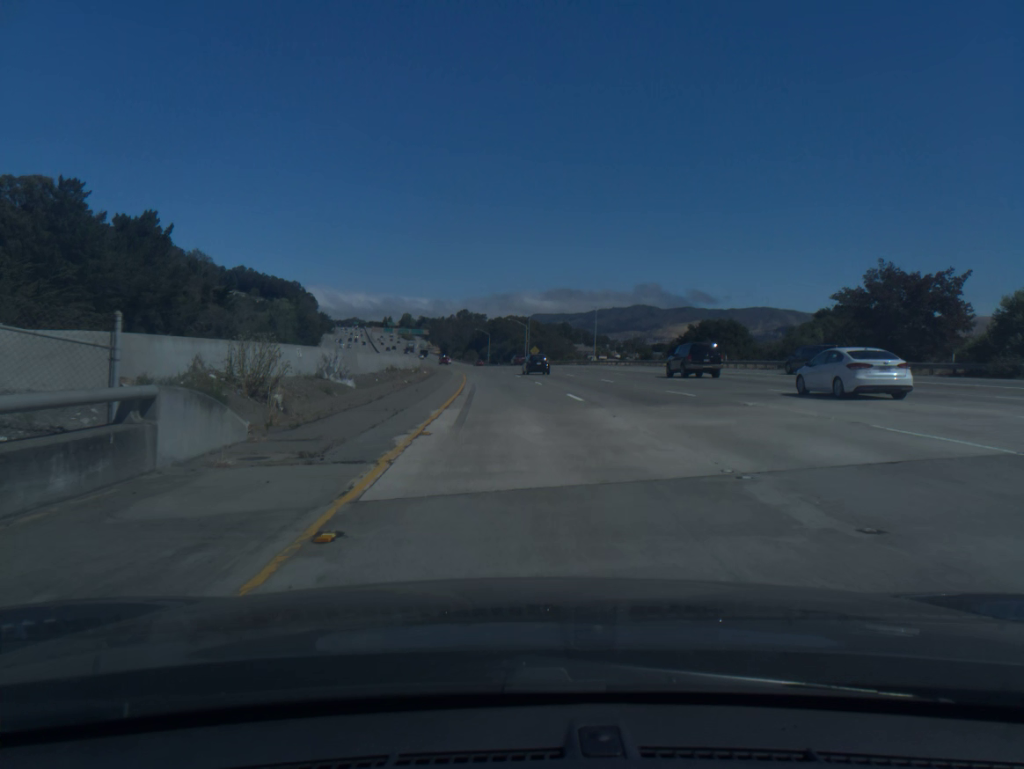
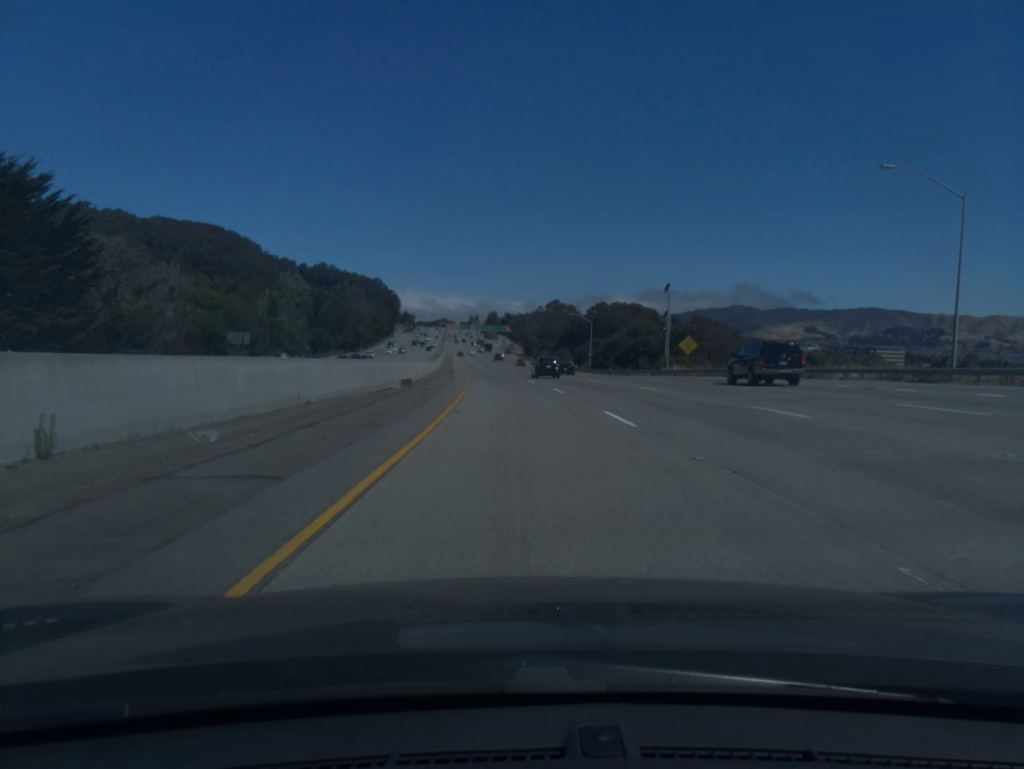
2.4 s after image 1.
(-4.8, +80.7) m; -7°
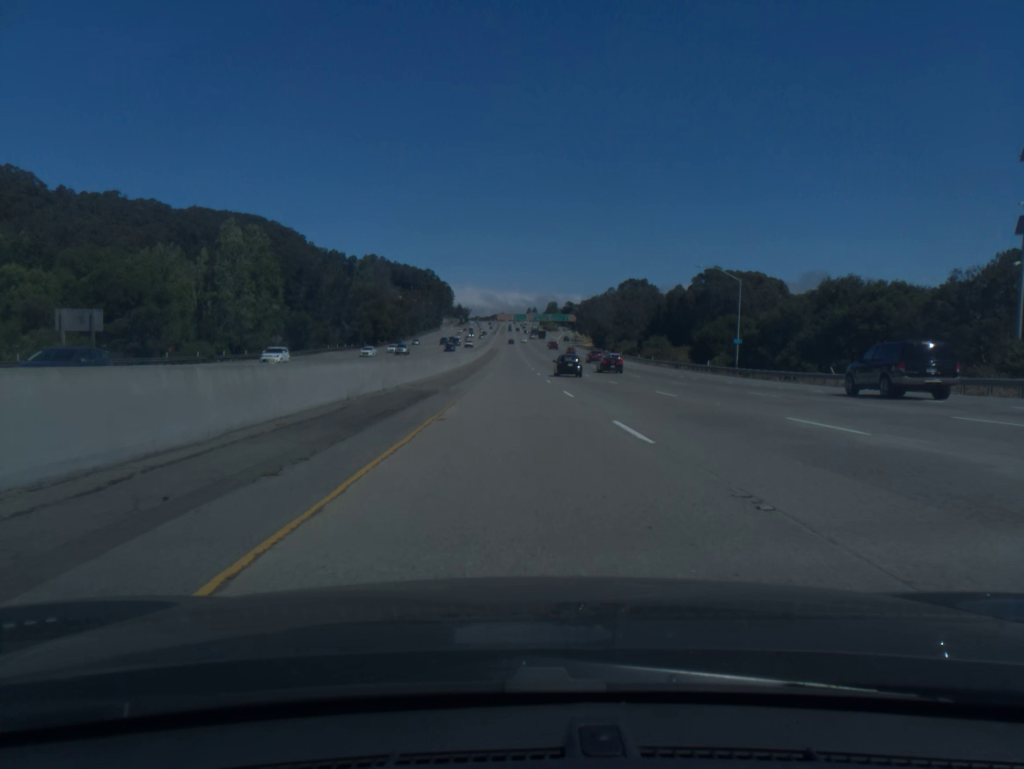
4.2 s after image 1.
(-2.4, +60.7) m; -4°
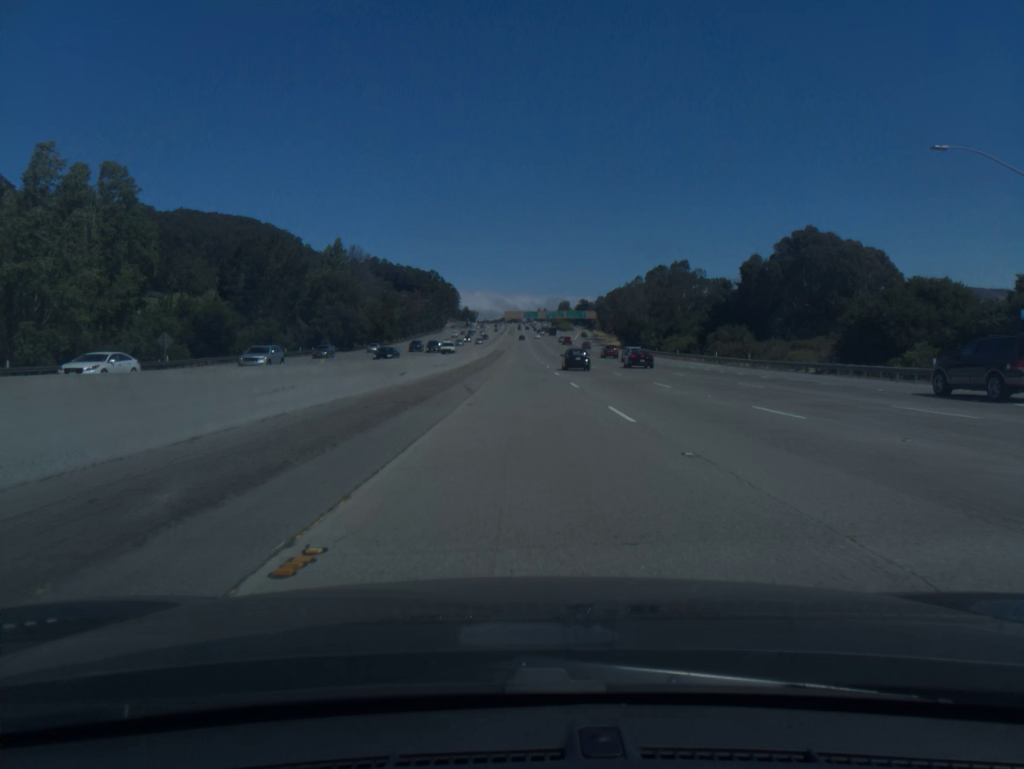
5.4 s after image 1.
(-0.5, +40.5) m; -1°
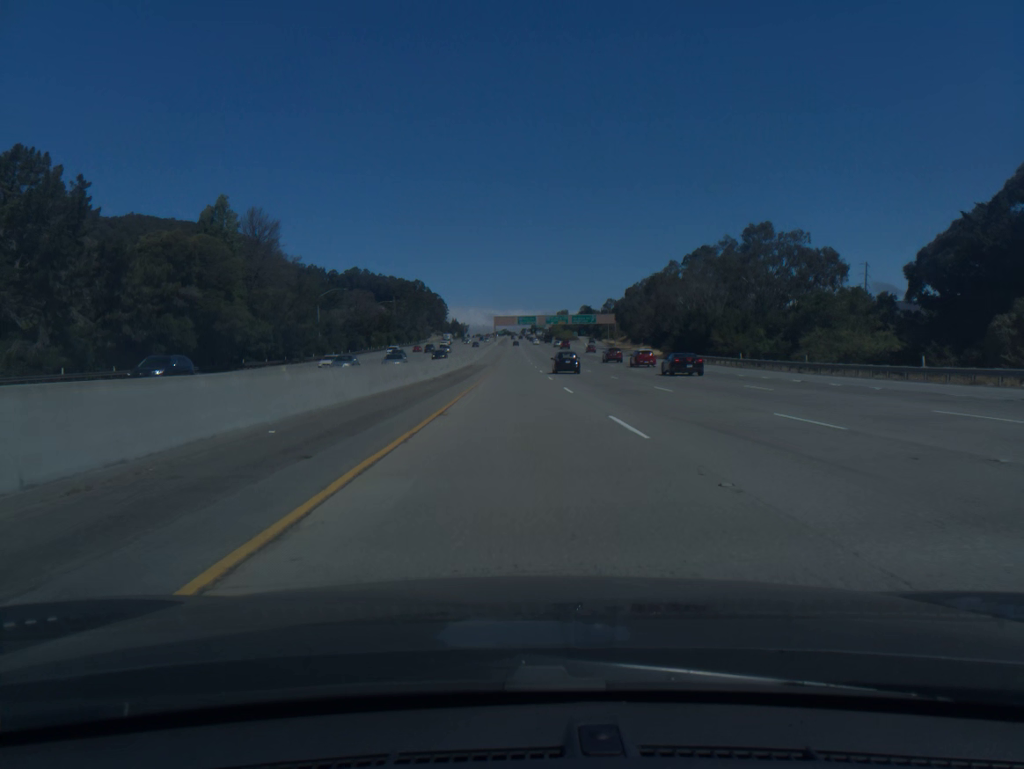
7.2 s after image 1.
(+0.3, +60.7) m; 0°
